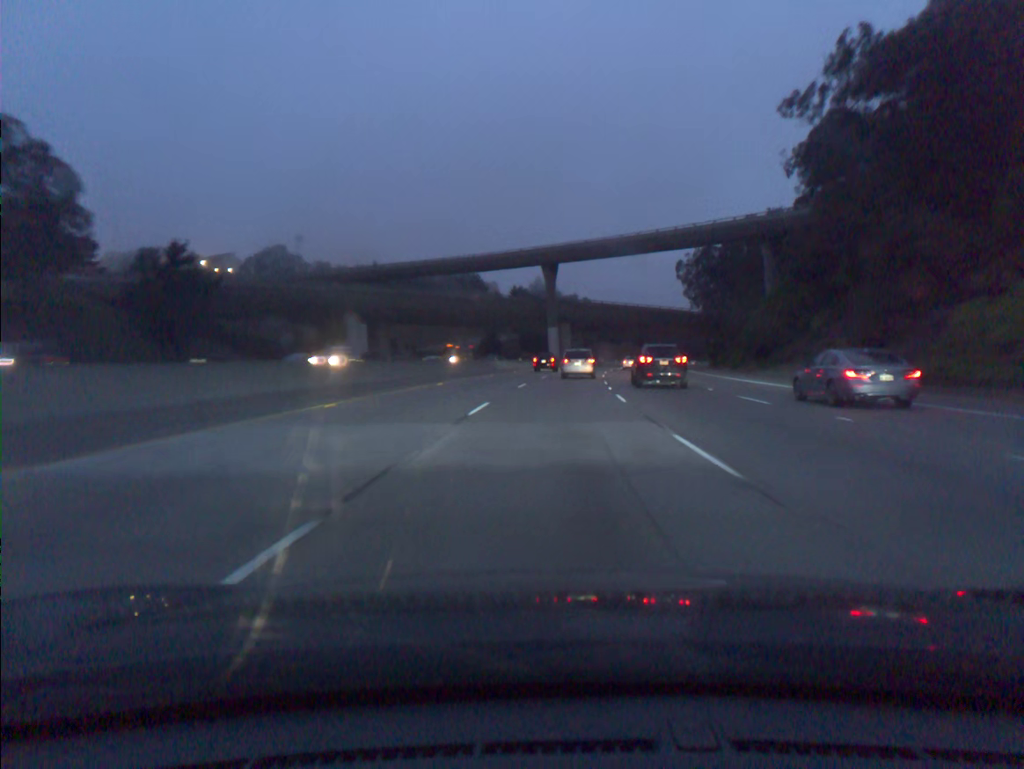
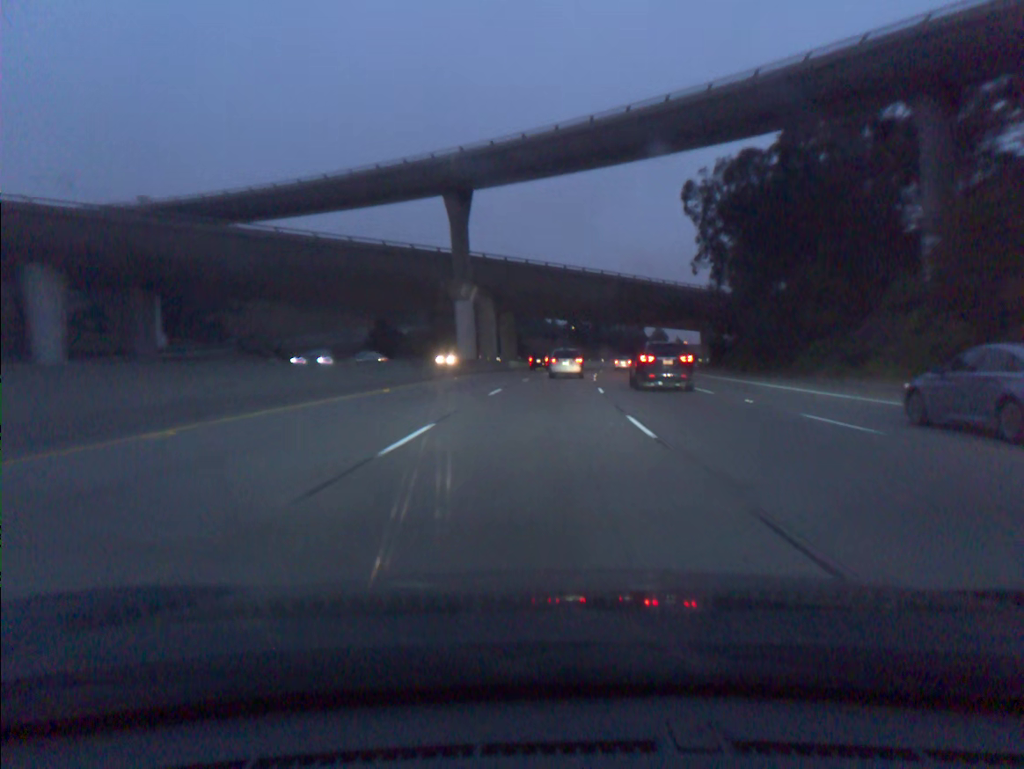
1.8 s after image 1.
(+2.3, +50.4) m; +5°
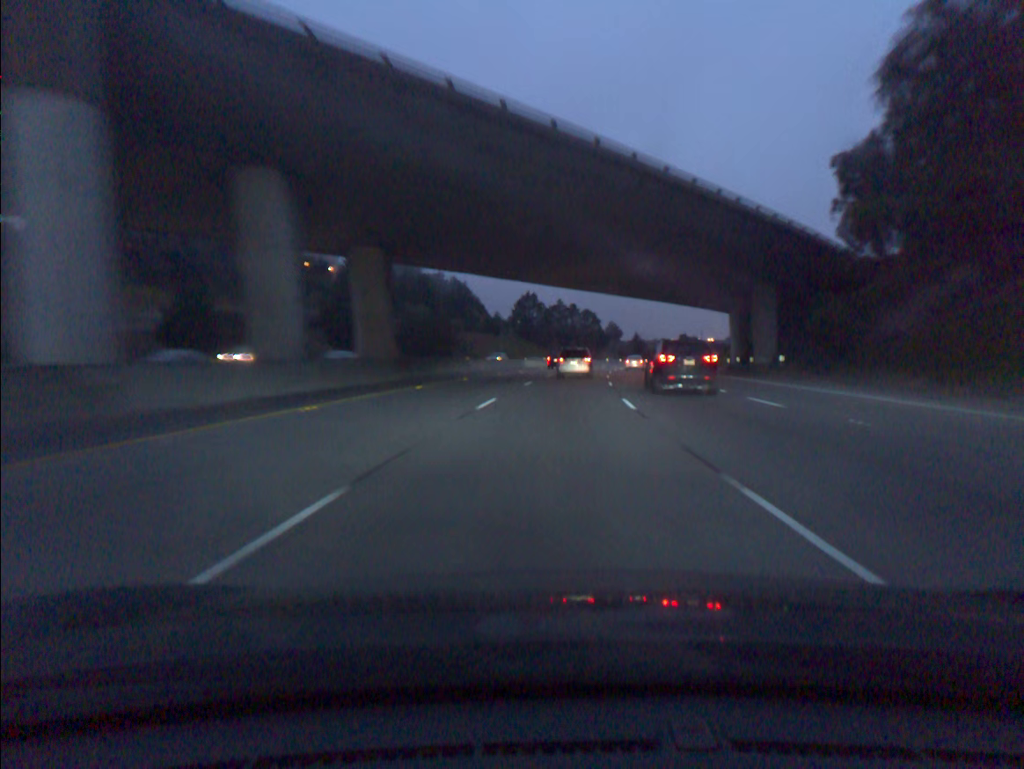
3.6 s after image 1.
(+1.8, +50.8) m; +4°
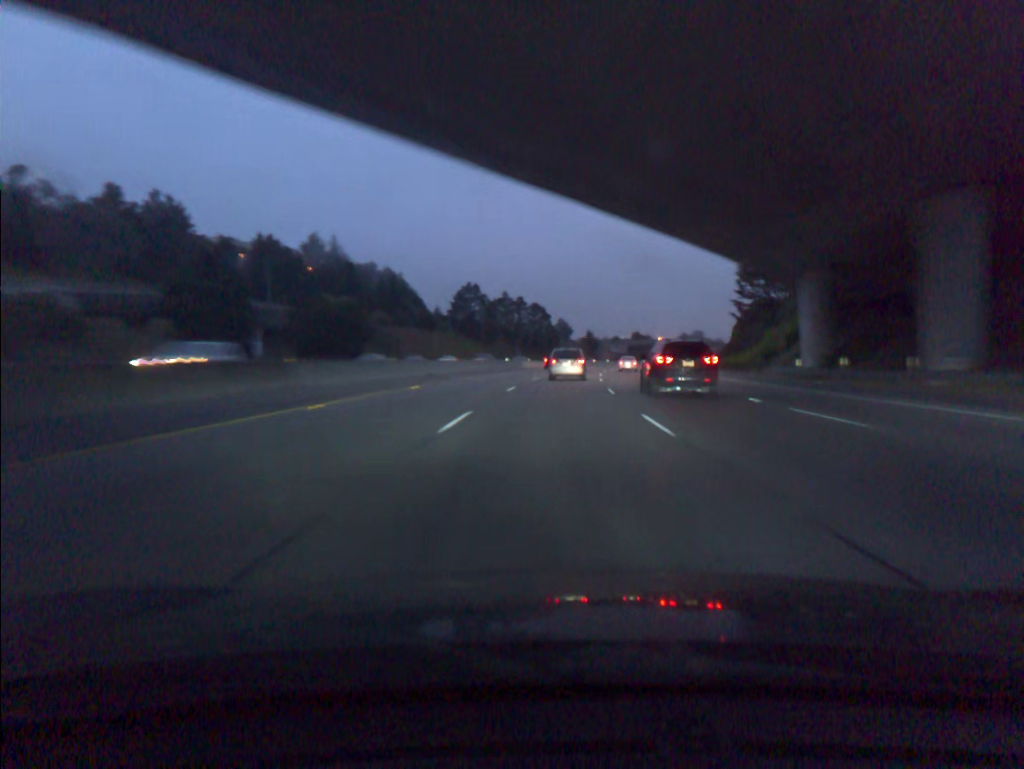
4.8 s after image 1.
(+1.1, +34.2) m; +4°
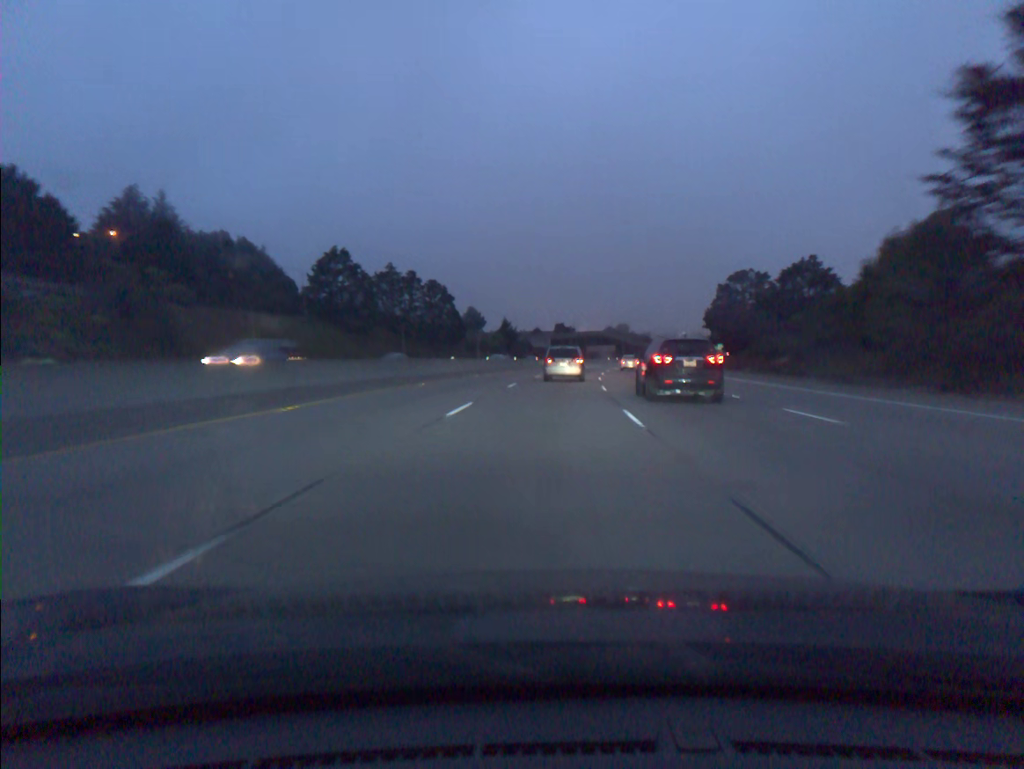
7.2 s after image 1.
(+4.2, +69.4) m; +6°
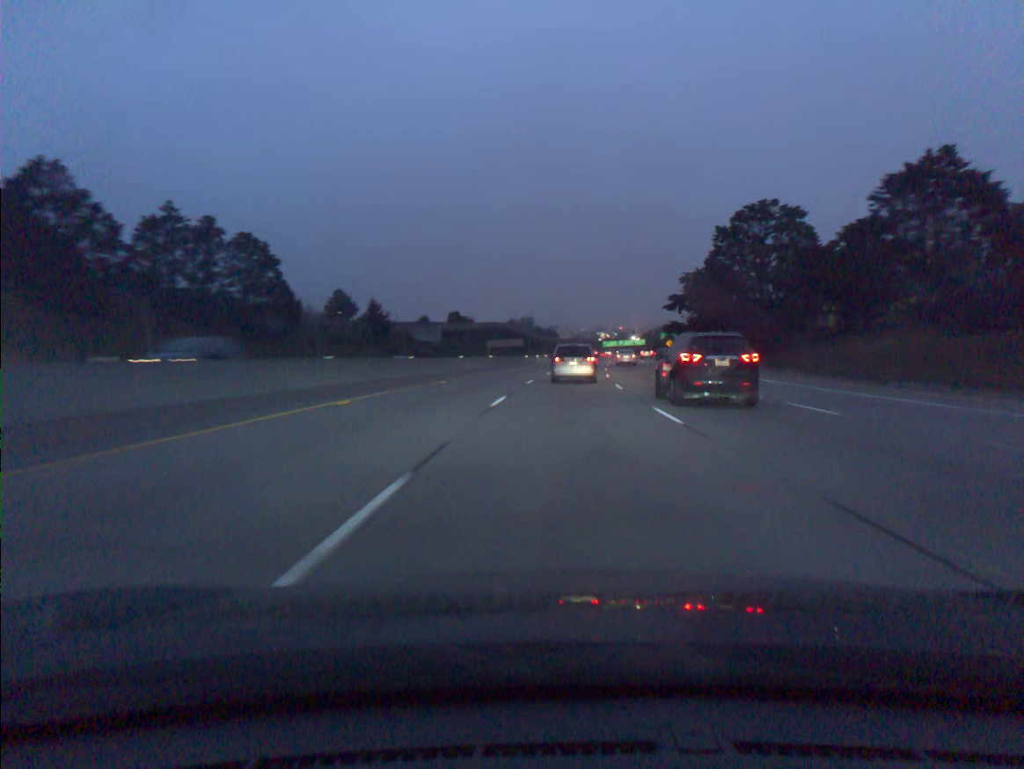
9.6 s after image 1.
(+3.5, +70.5) m; +7°
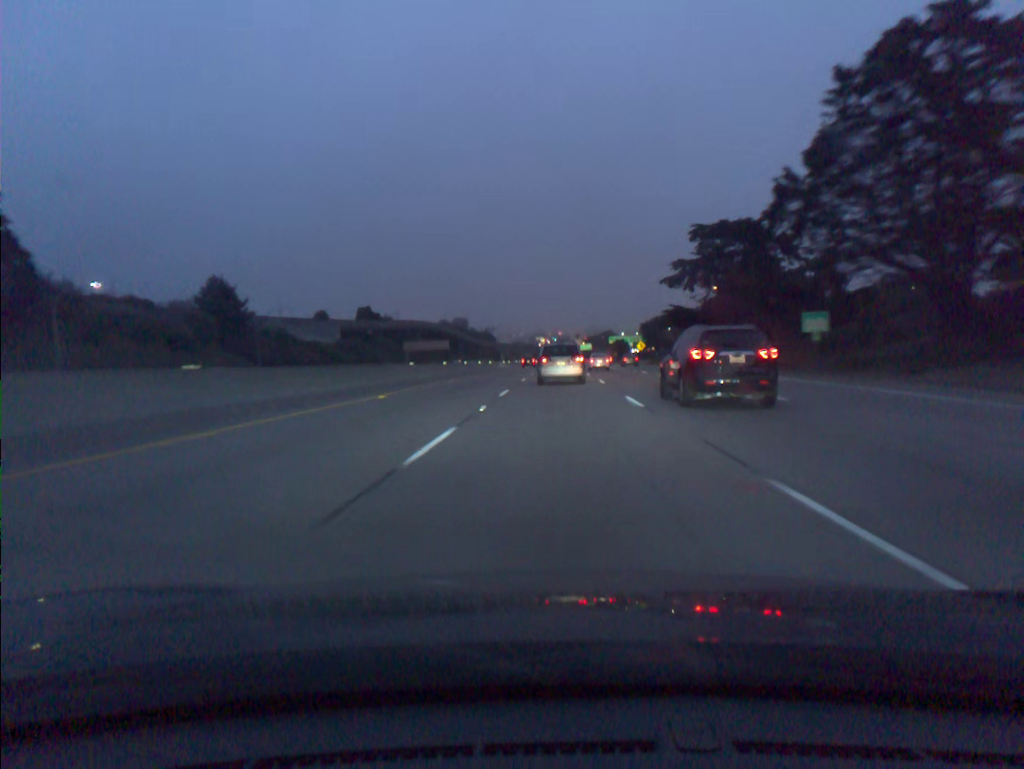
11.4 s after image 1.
(+2.4, +53.1) m; +5°
